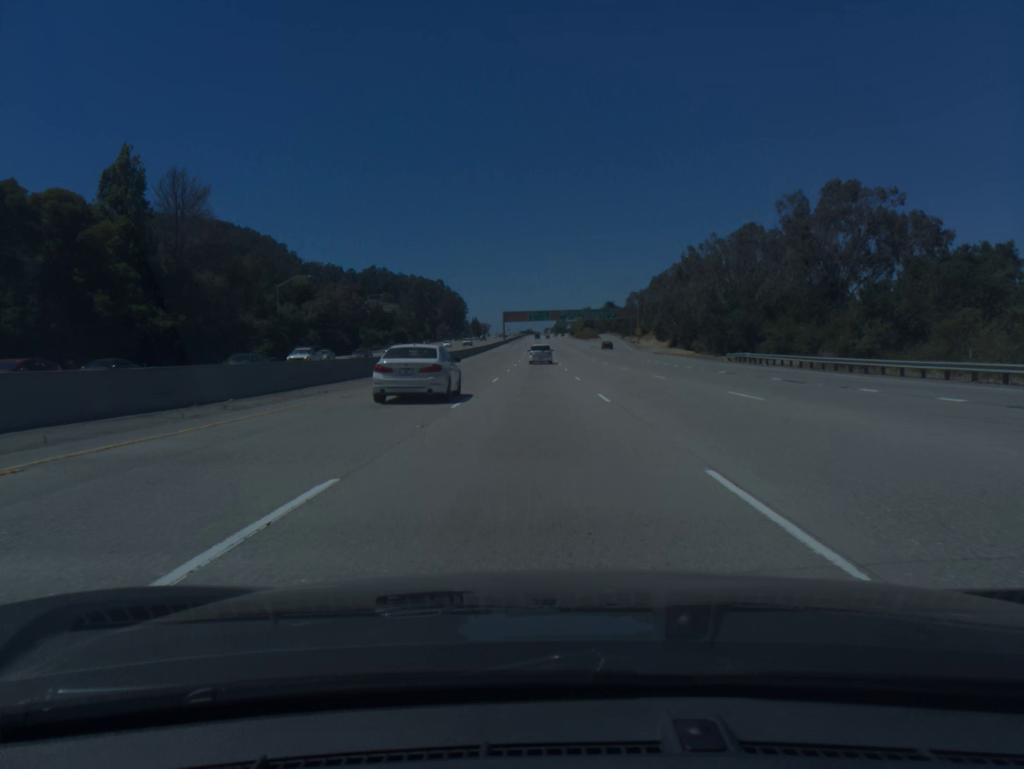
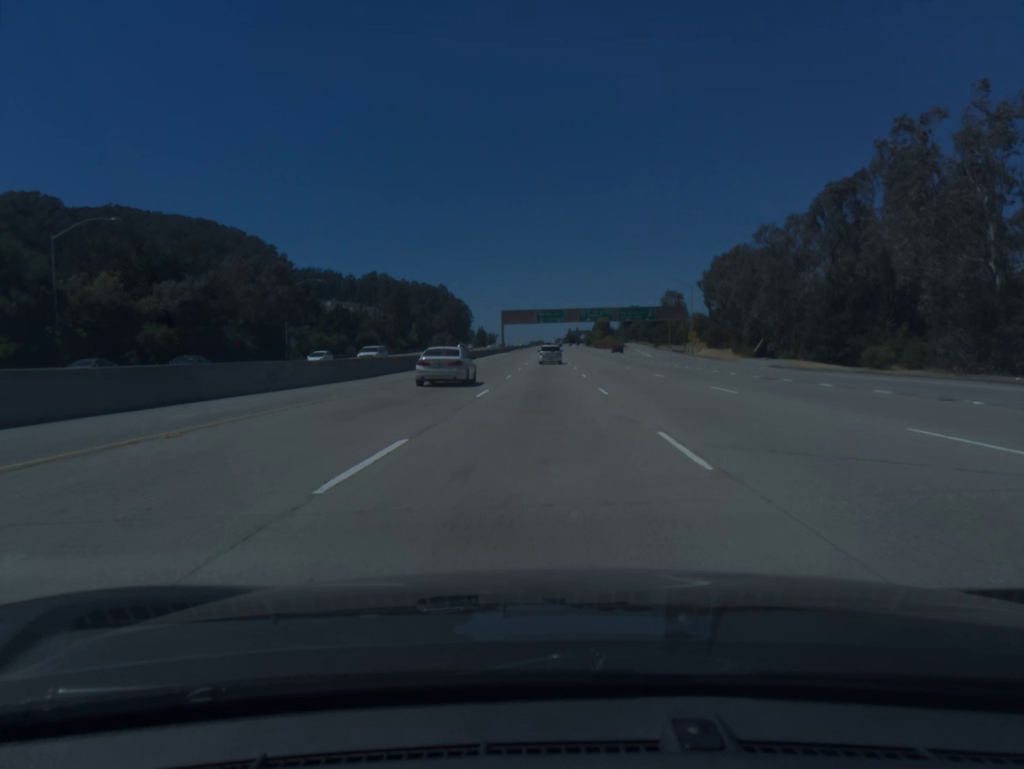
(-0.3, +54.7) m; -1°
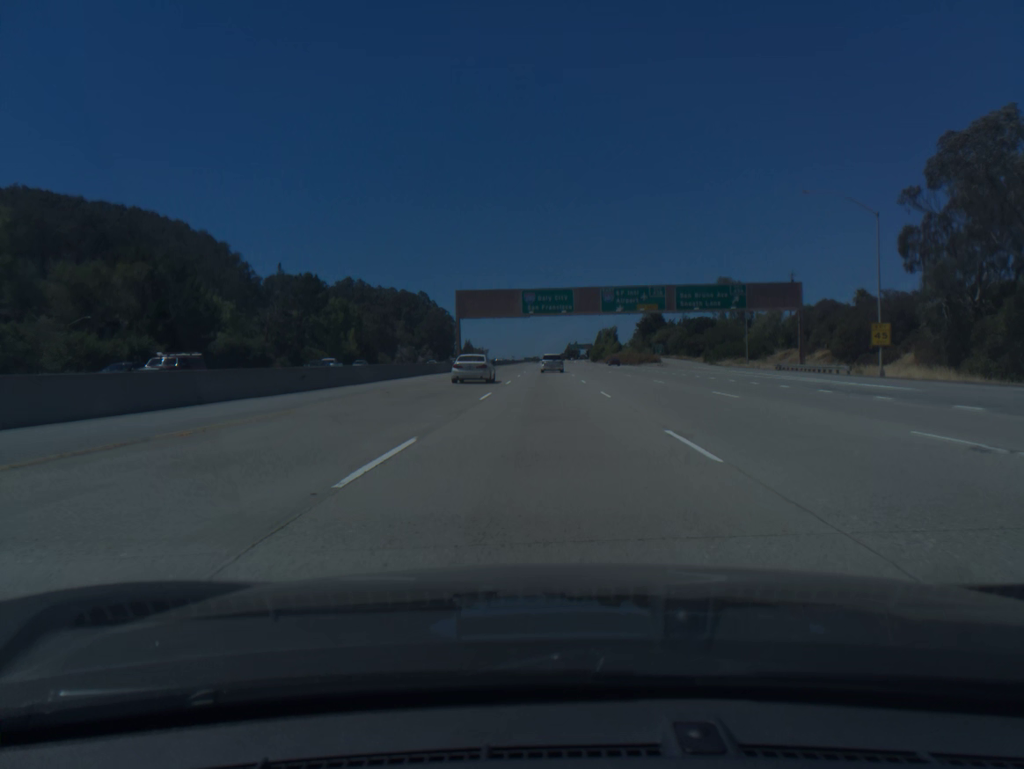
(+0.2, +72.6) m; 0°
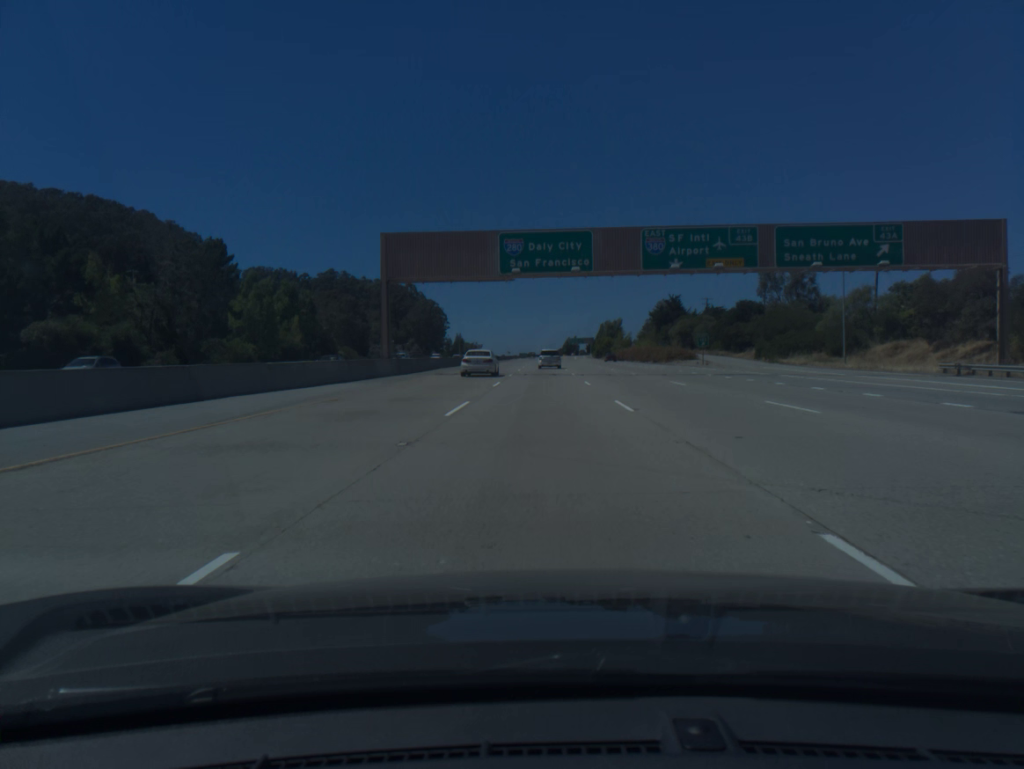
(0.0, +36.0) m; 0°
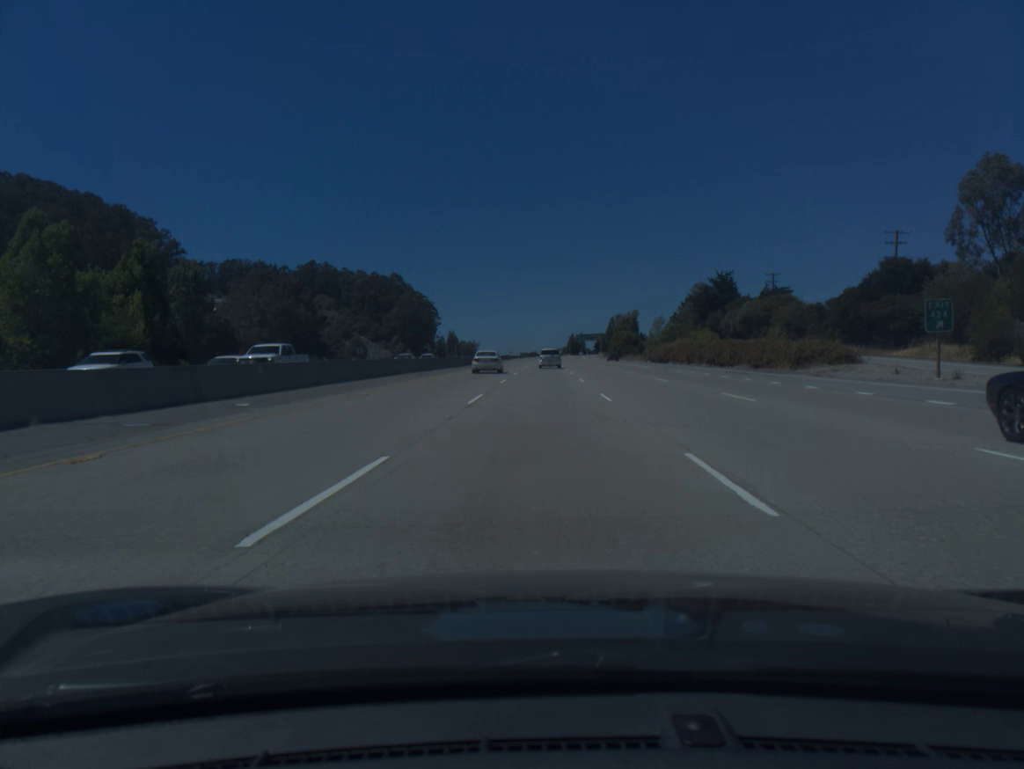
(0.0, +53.9) m; 0°
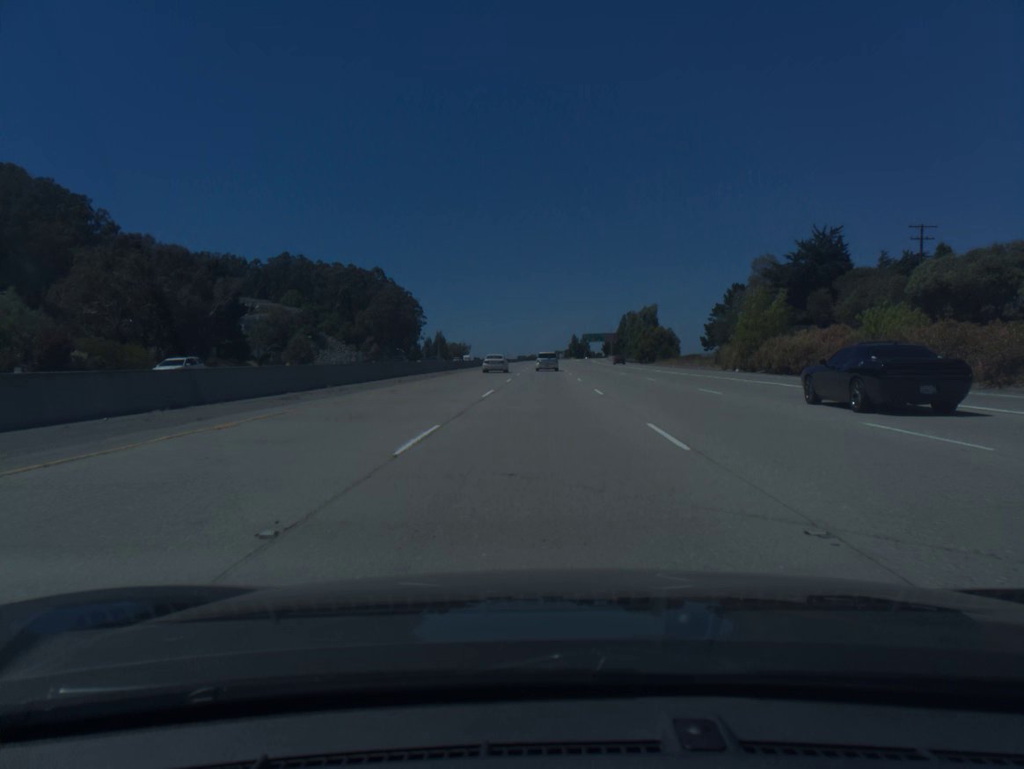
(-0.1, +54.1) m; 0°
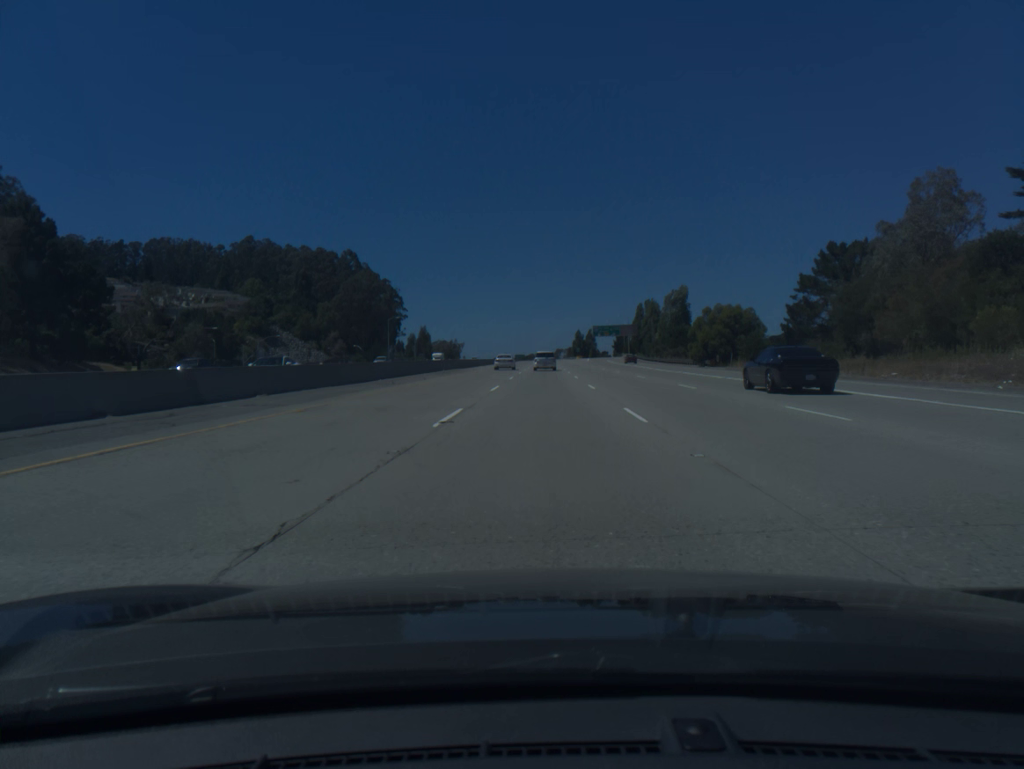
(+0.1, +54.3) m; 0°
